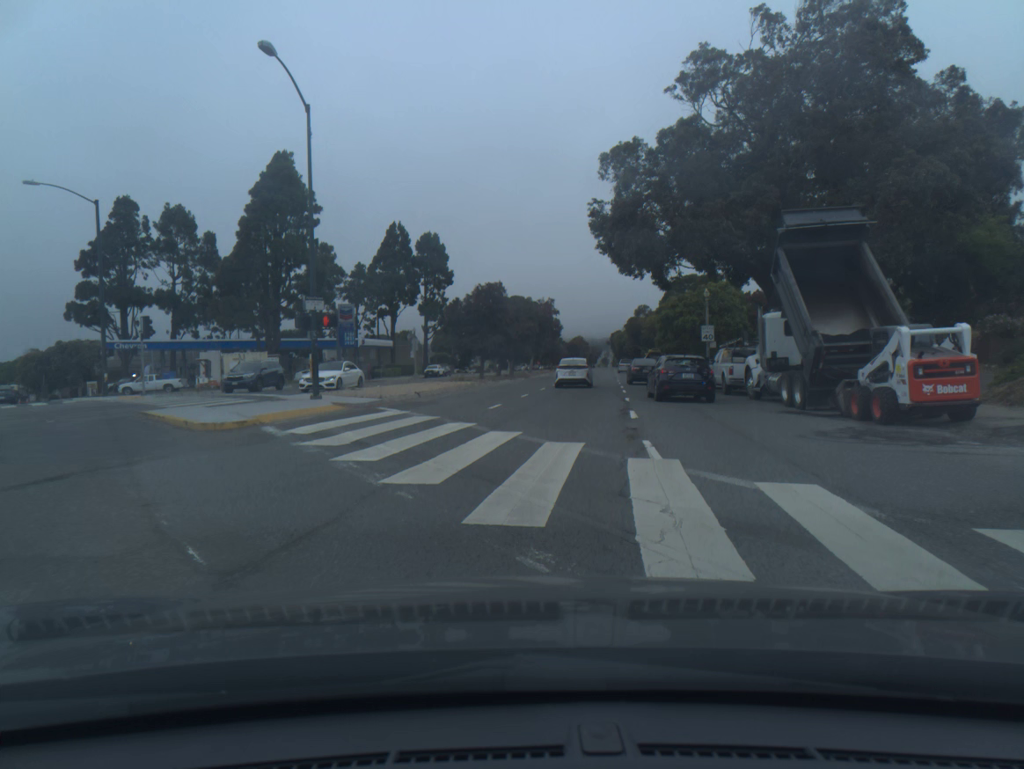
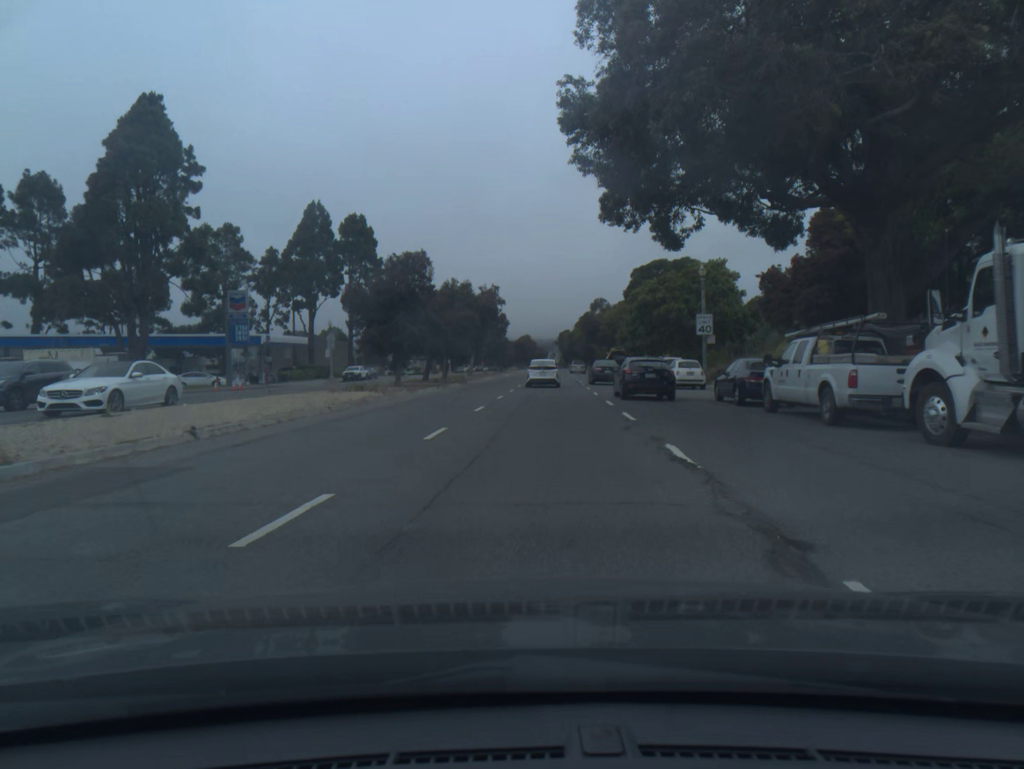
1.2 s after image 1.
(+0.5, +15.2) m; +3°
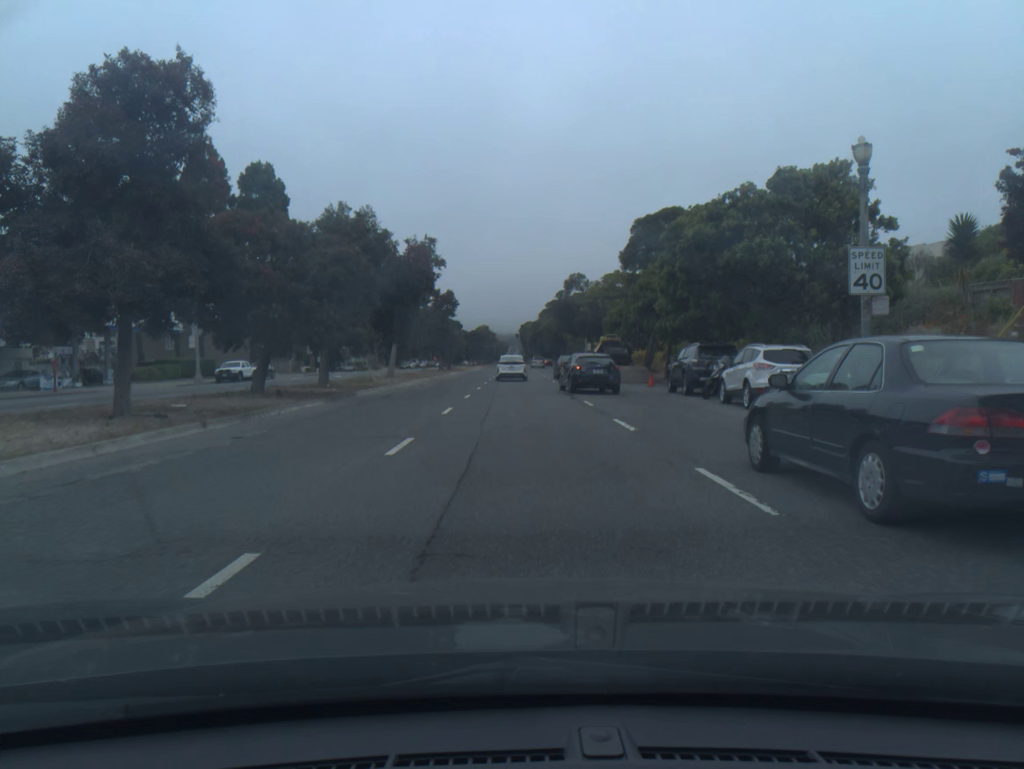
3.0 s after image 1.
(+0.6, +24.5) m; +3°
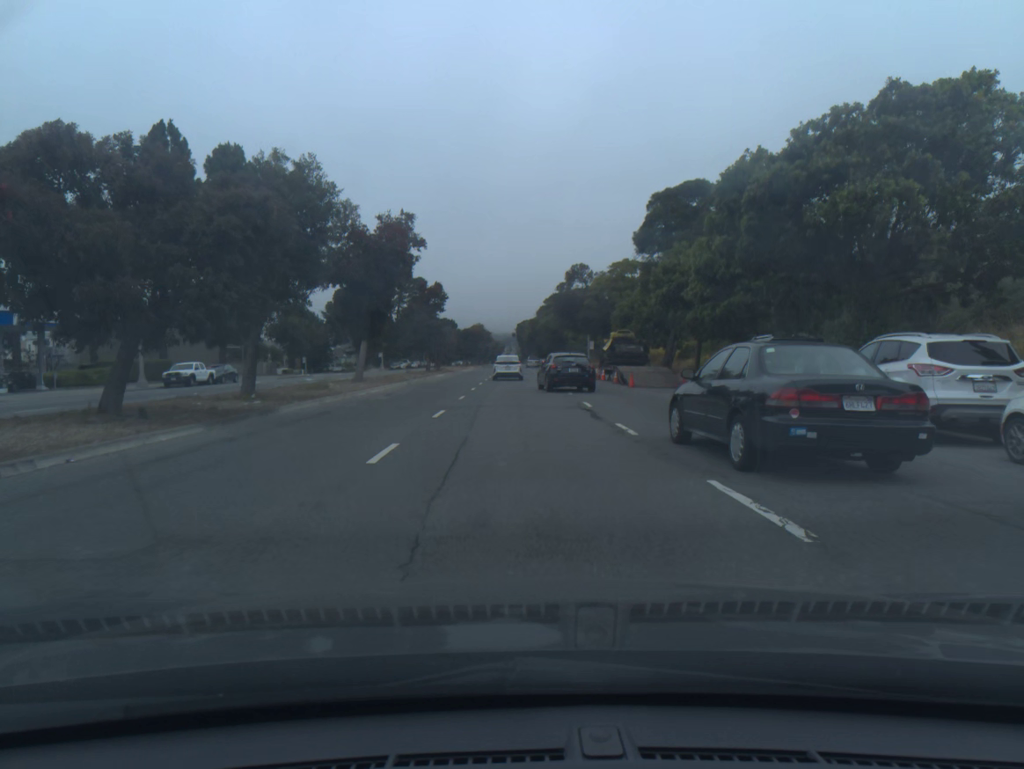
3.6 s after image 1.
(0.0, +8.2) m; 0°
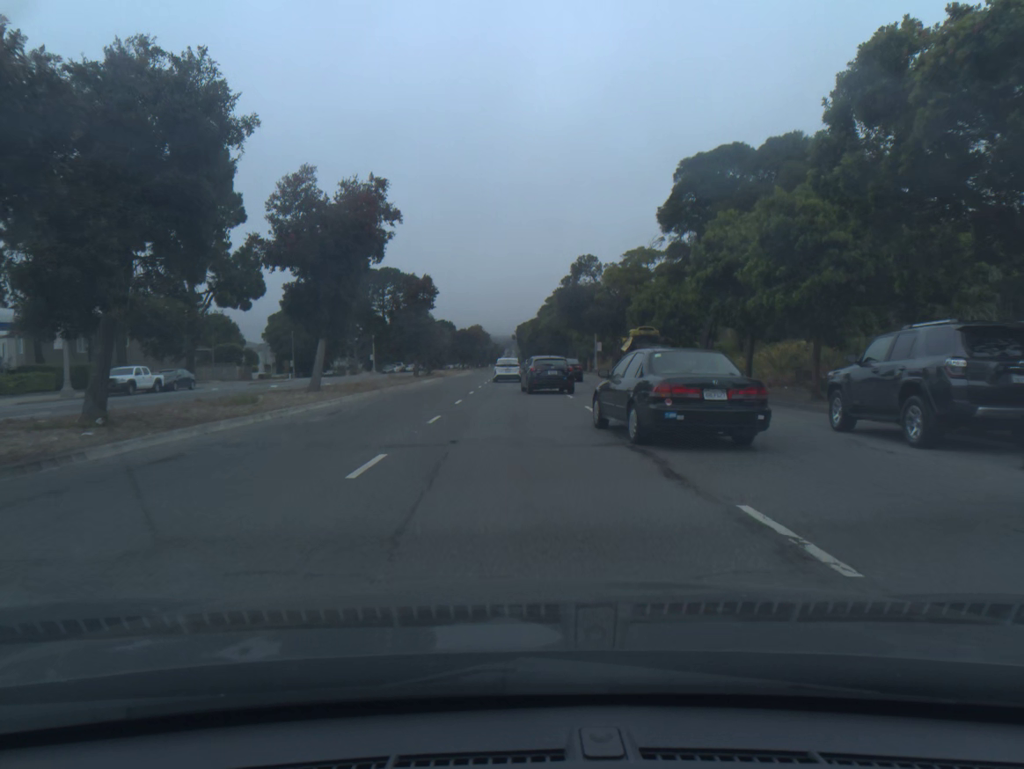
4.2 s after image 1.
(0.0, +8.2) m; 0°
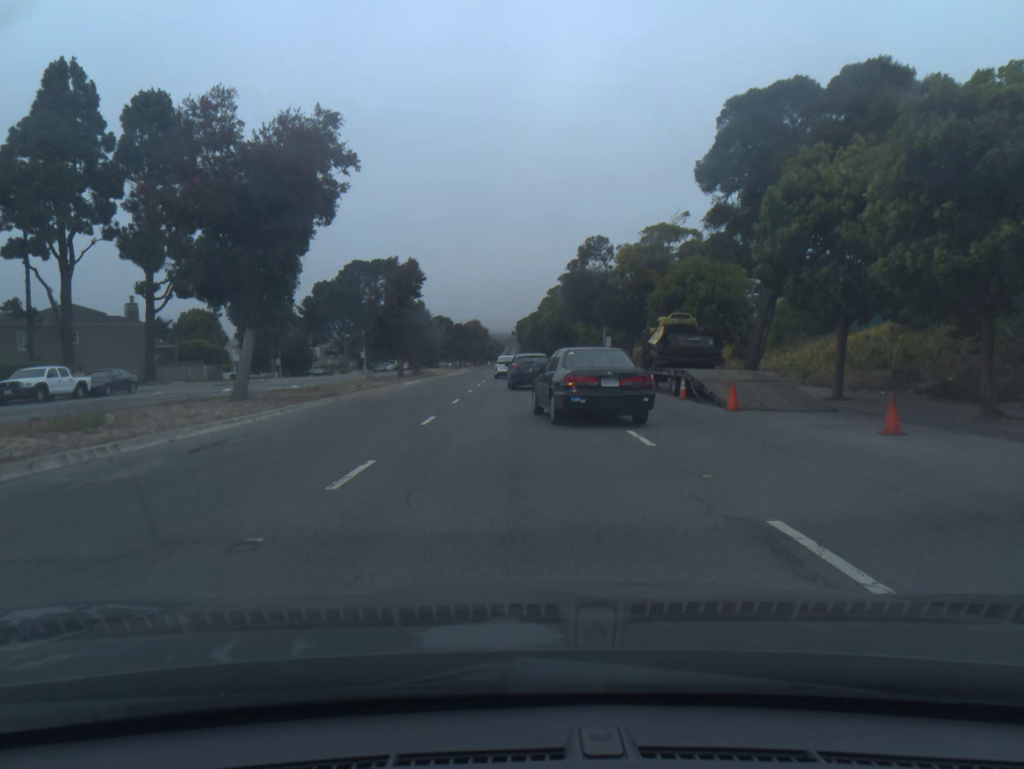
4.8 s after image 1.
(0.0, +8.2) m; 0°
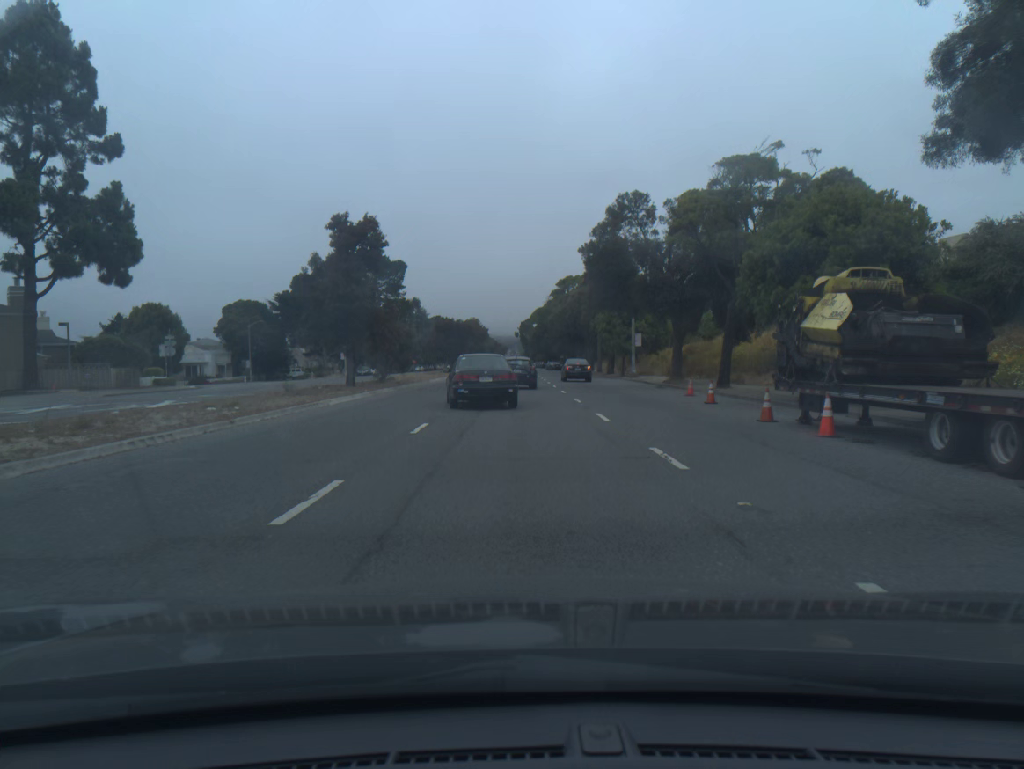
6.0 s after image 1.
(0.0, +16.4) m; 0°
